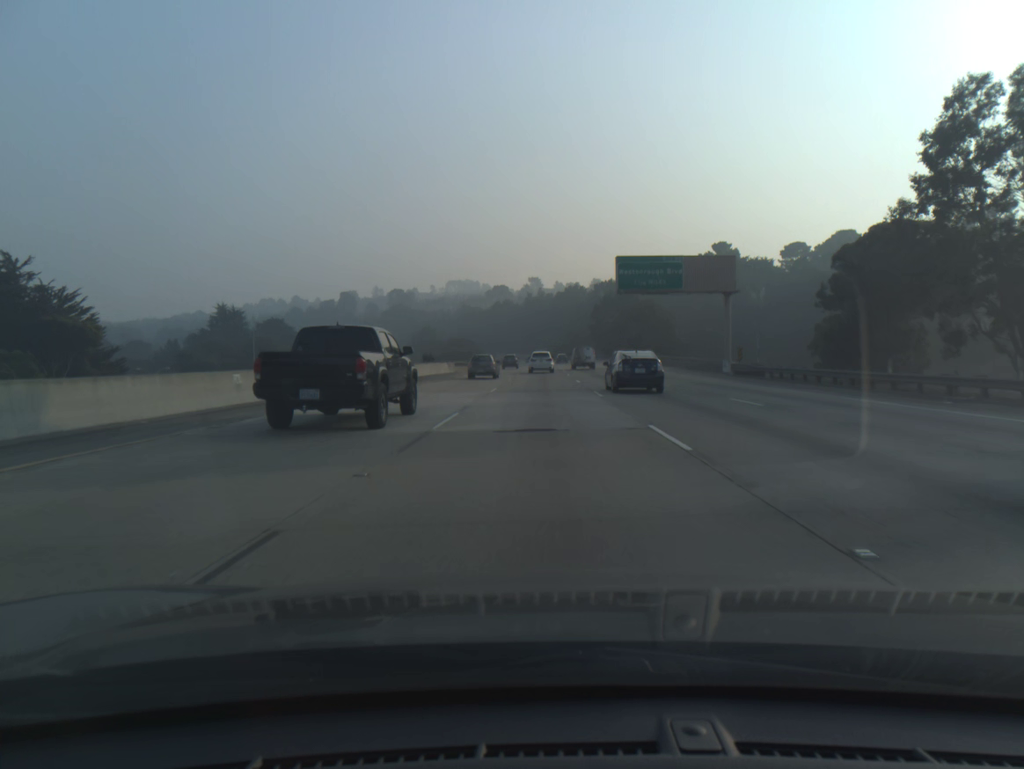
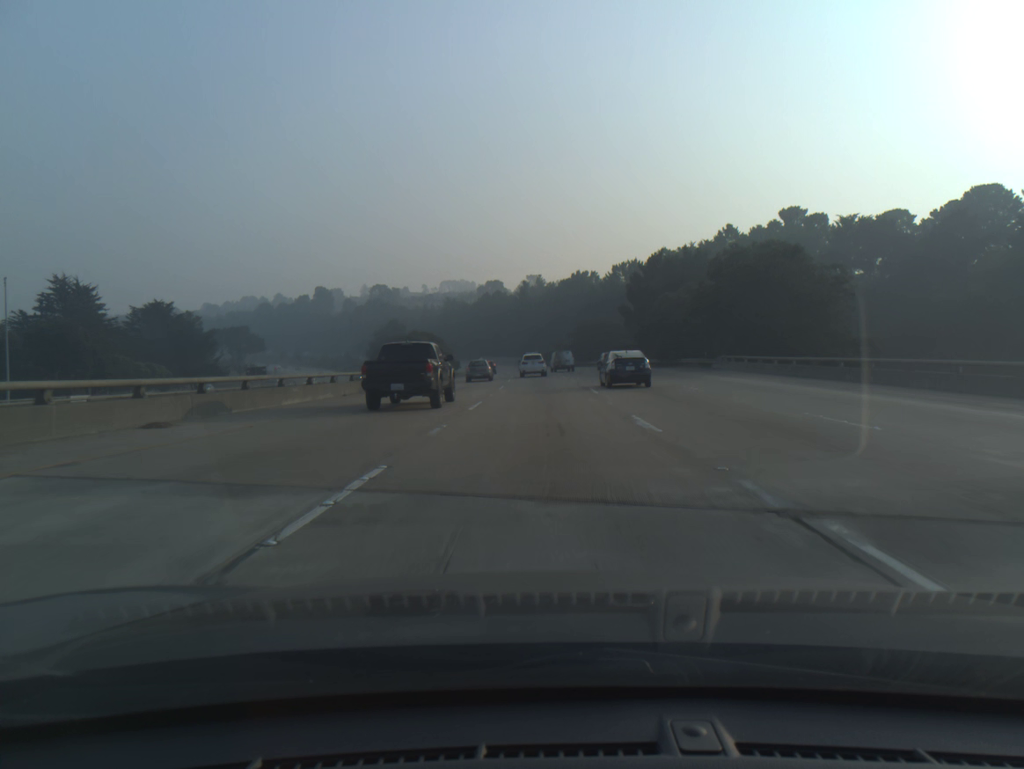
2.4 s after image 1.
(0.0, +65.2) m; 0°
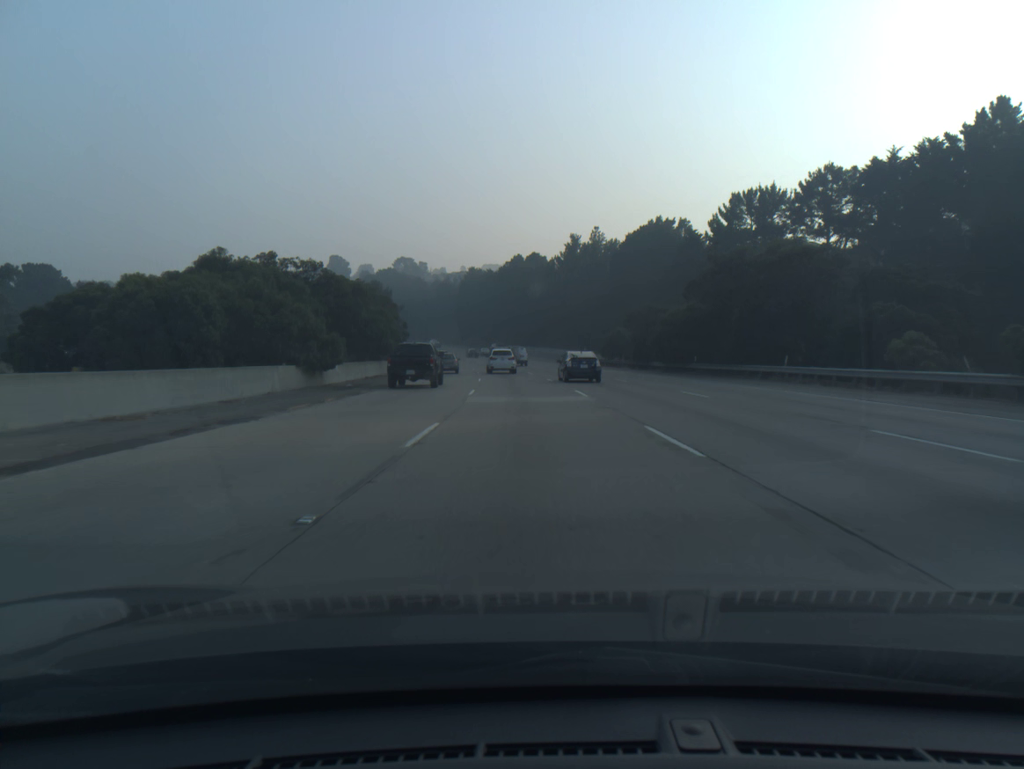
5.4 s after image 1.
(-1.2, +79.8) m; -3°
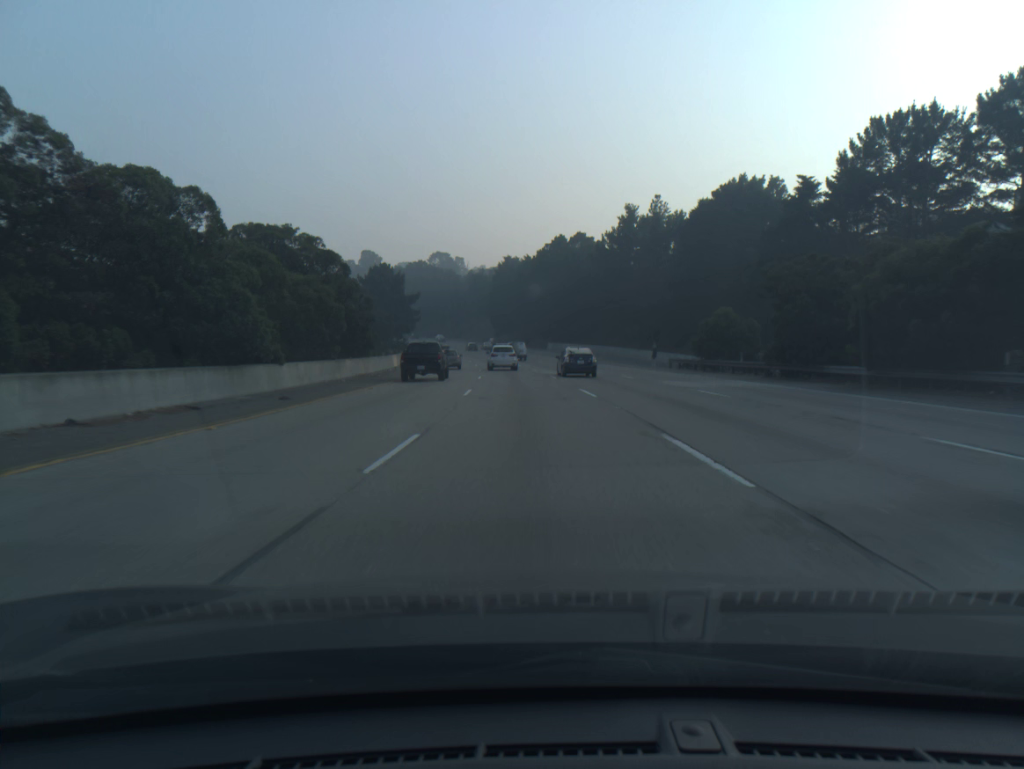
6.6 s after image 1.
(-0.8, +31.4) m; -3°
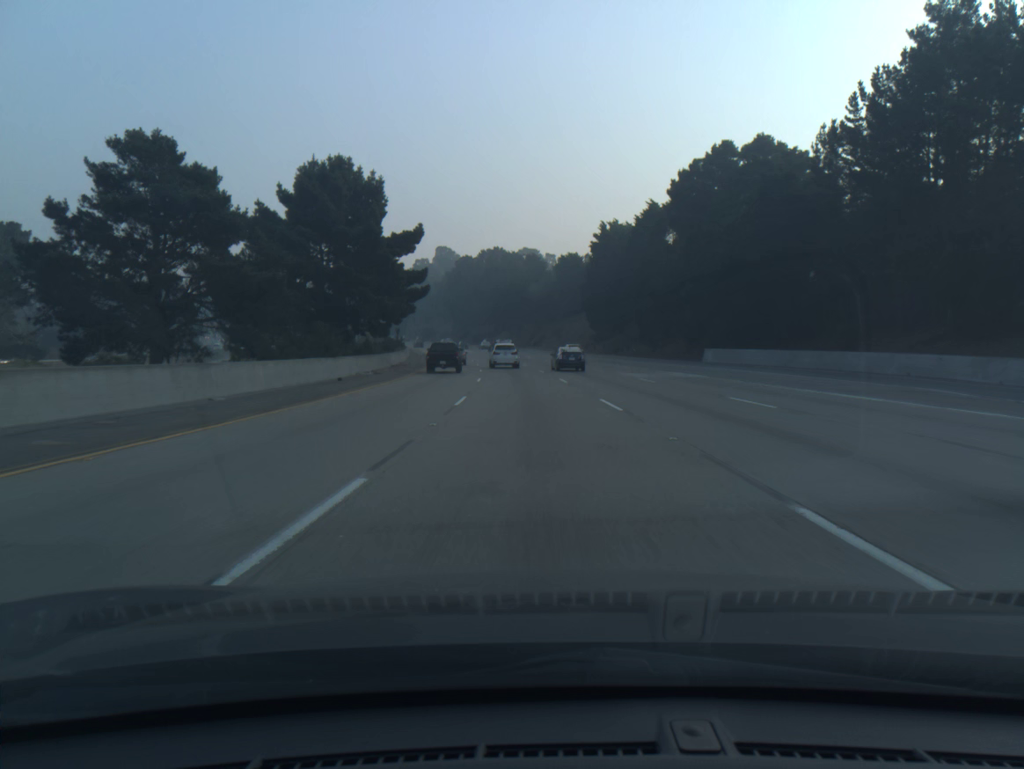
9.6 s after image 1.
(-5.0, +77.2) m; -7°
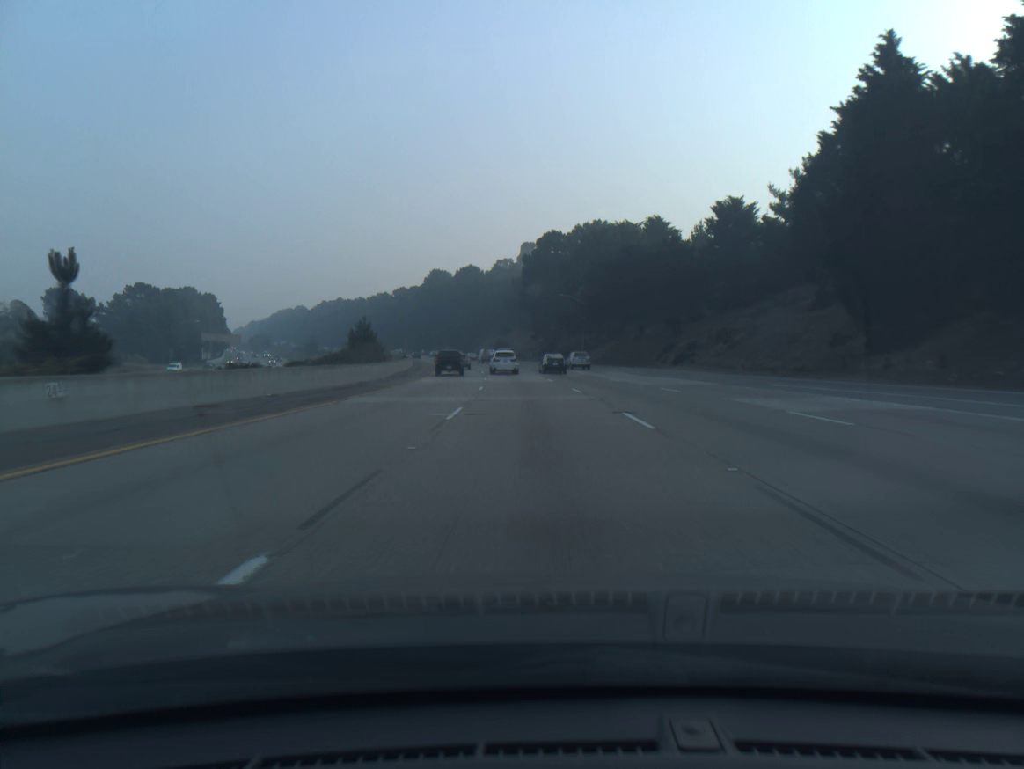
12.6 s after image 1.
(-4.8, +75.9) m; -7°
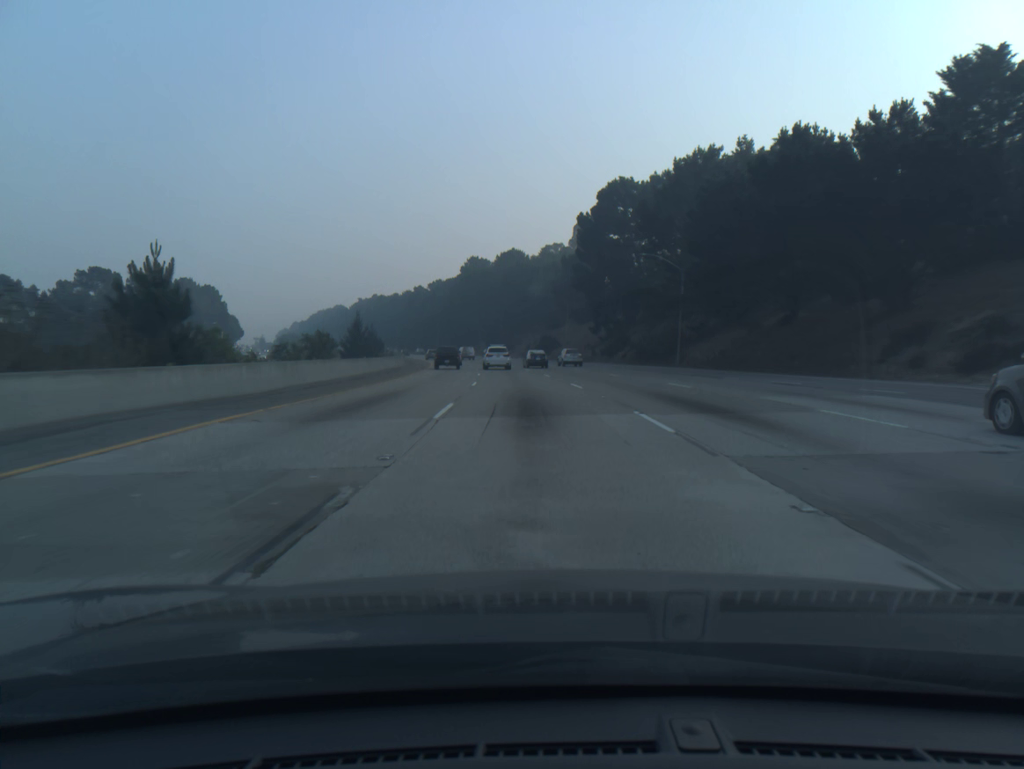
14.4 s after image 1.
(-1.5, +45.7) m; -4°
